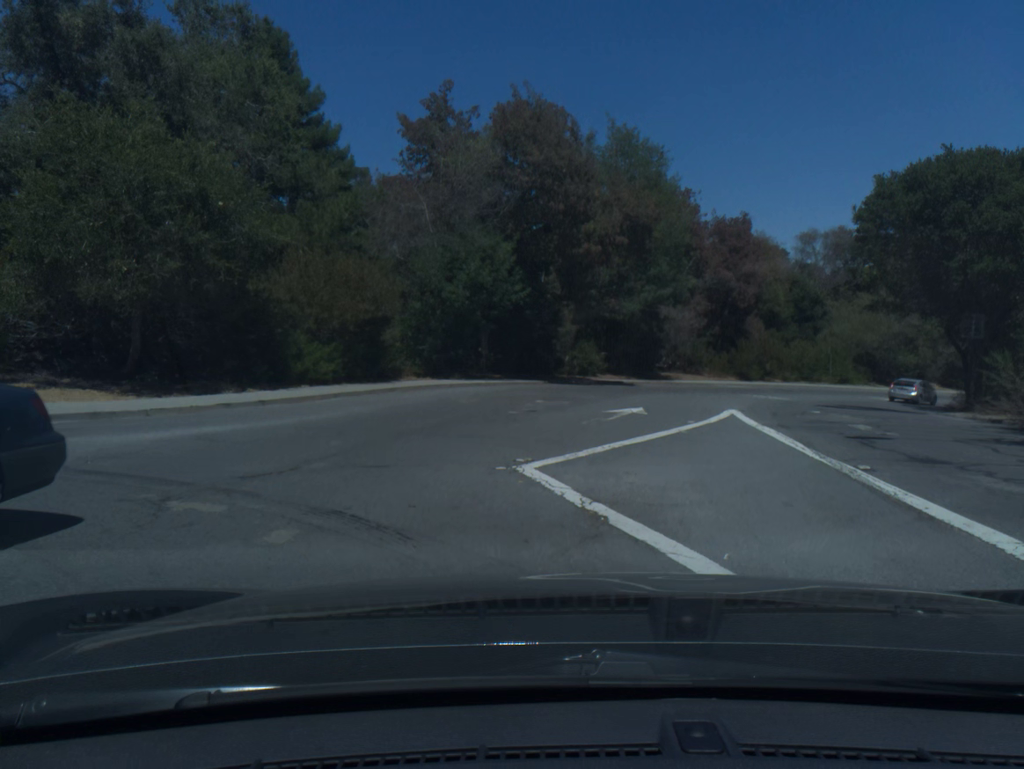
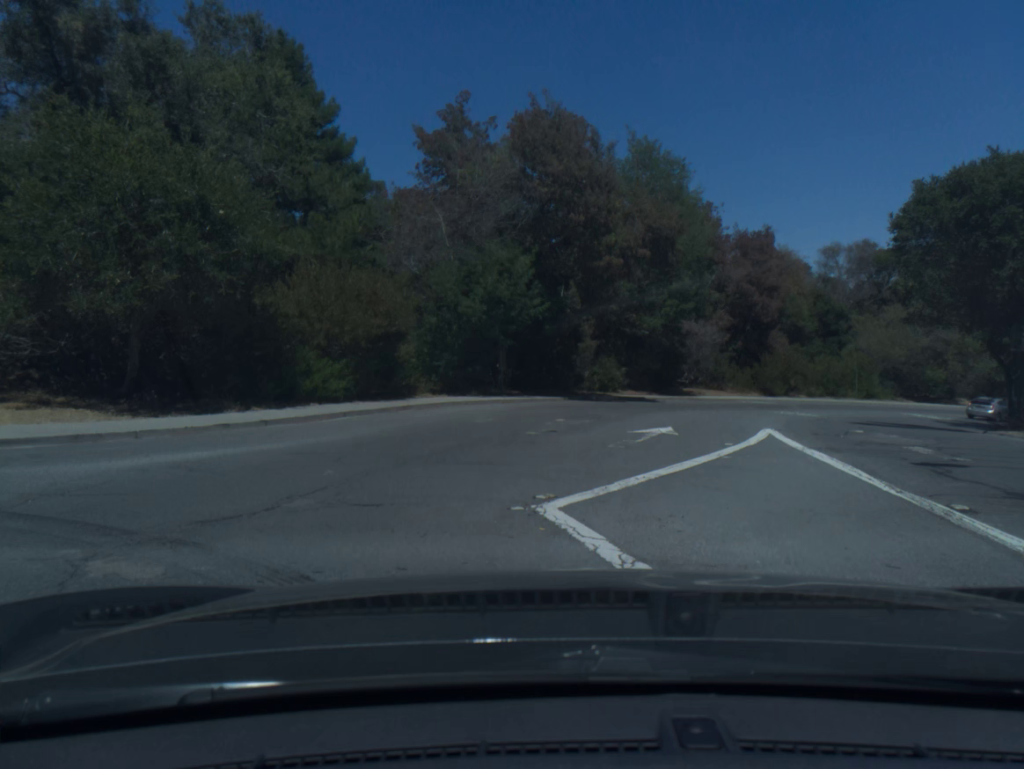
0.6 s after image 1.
(0.0, +1.4) m; -2°
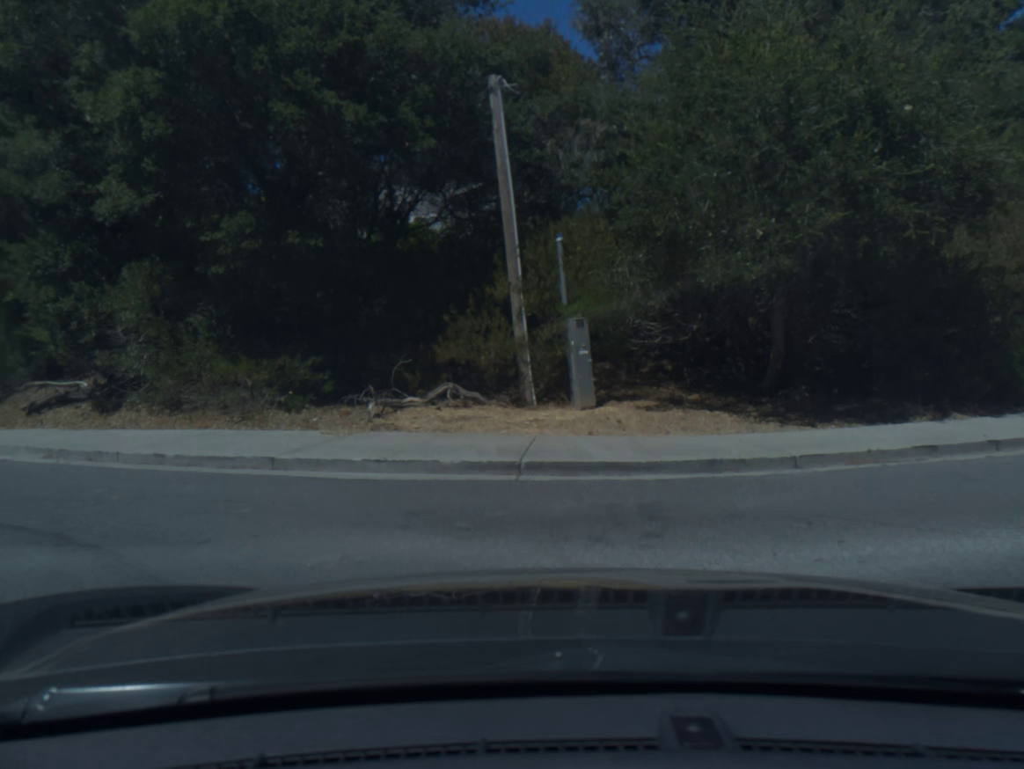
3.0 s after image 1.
(-2.8, +6.0) m; -51°
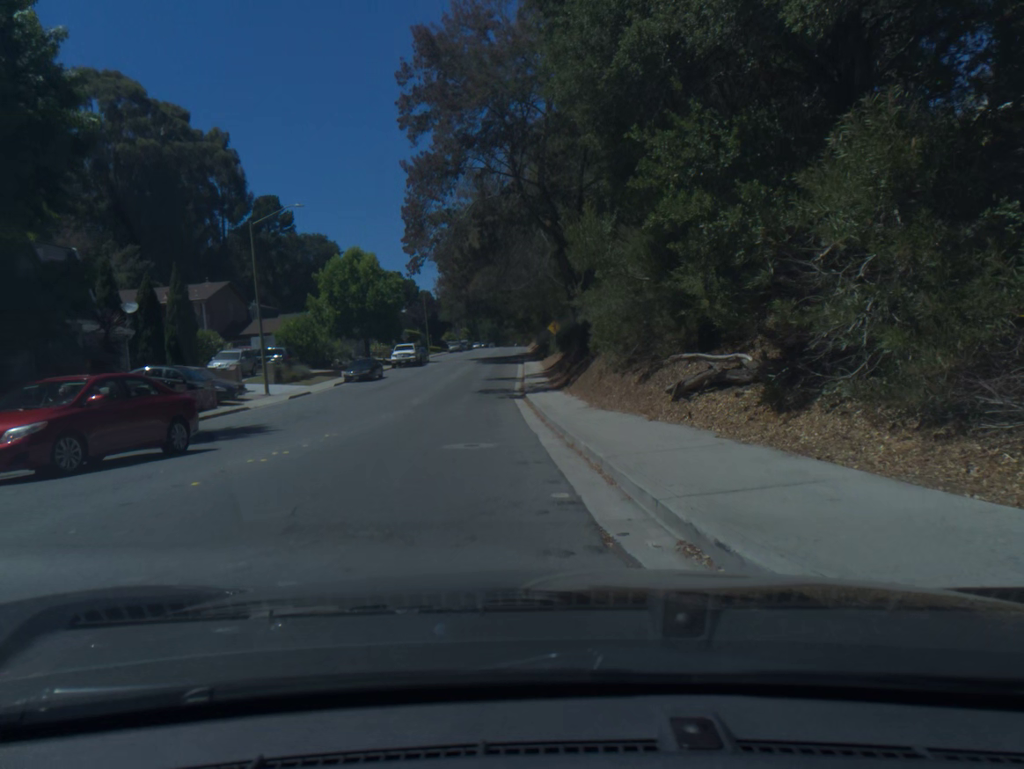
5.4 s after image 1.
(-3.0, +8.9) m; -39°
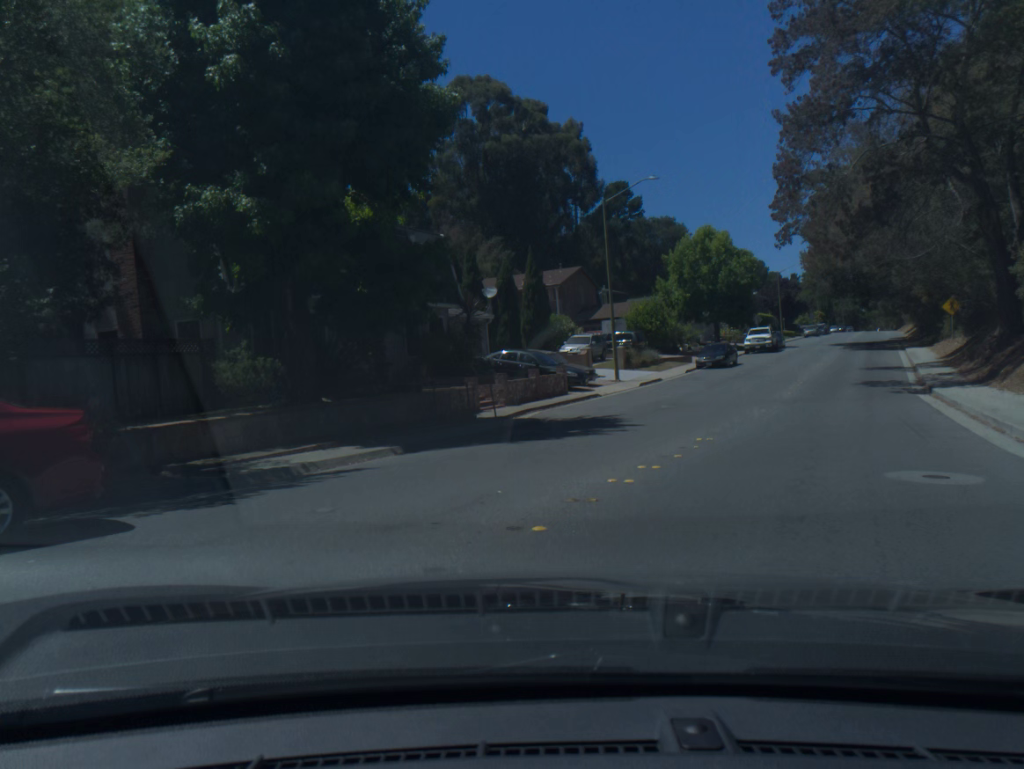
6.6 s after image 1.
(-0.9, +3.7) m; -34°
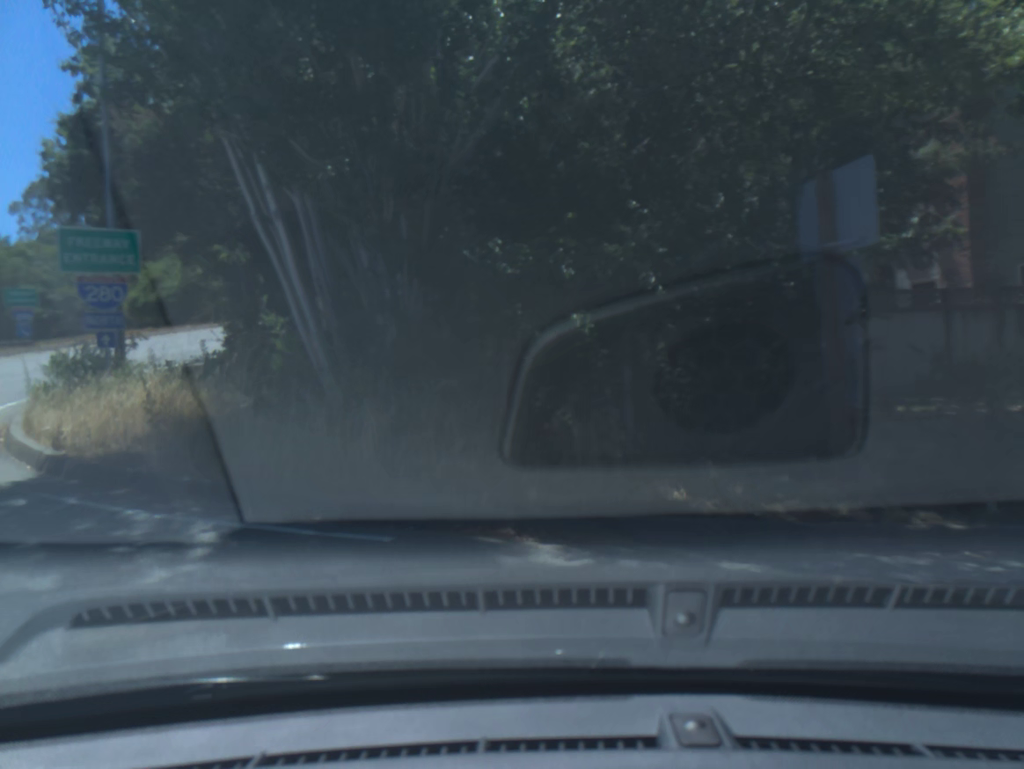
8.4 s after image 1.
(-2.1, +3.9) m; -55°
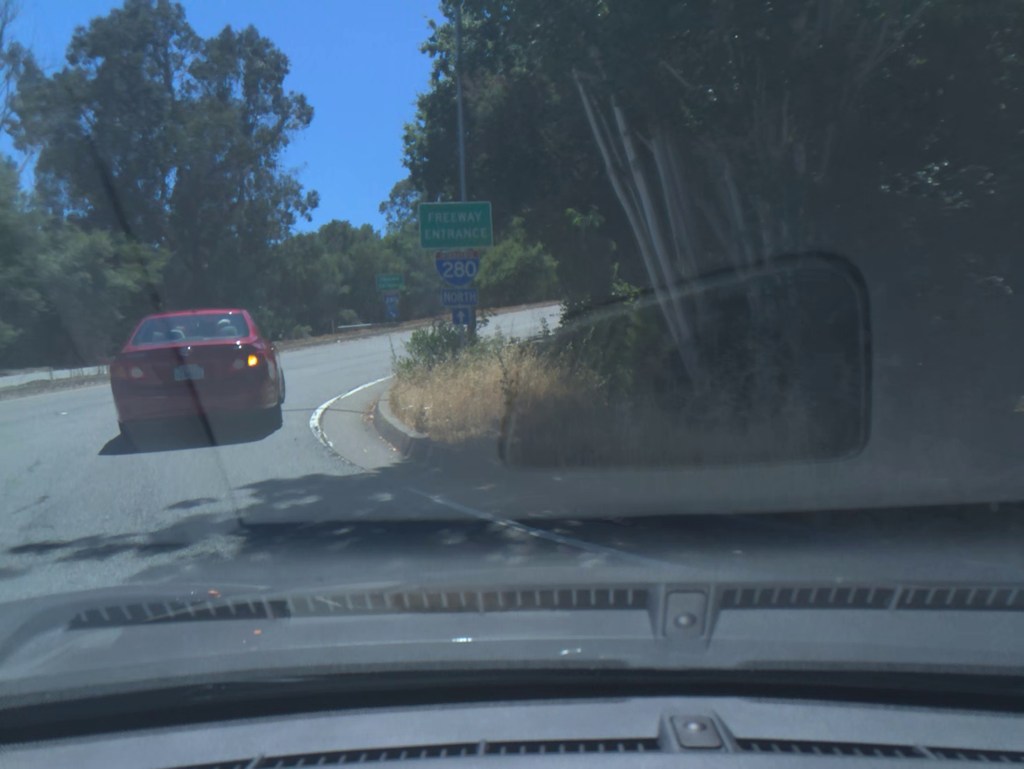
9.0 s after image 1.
(-0.3, +2.0) m; -20°
